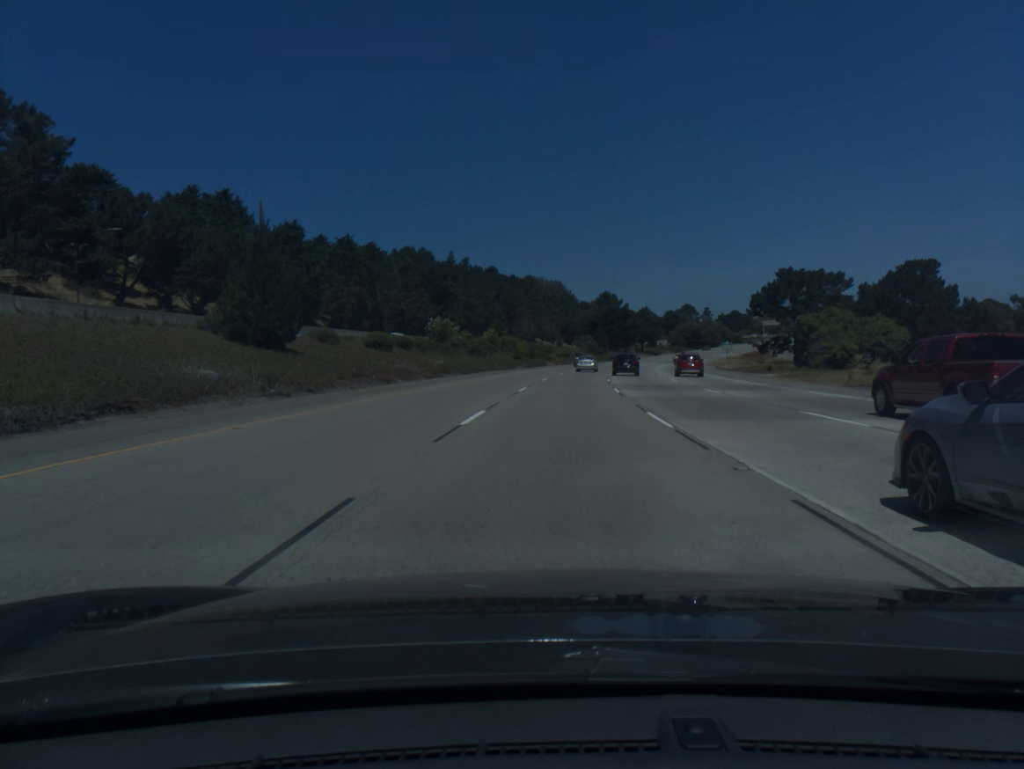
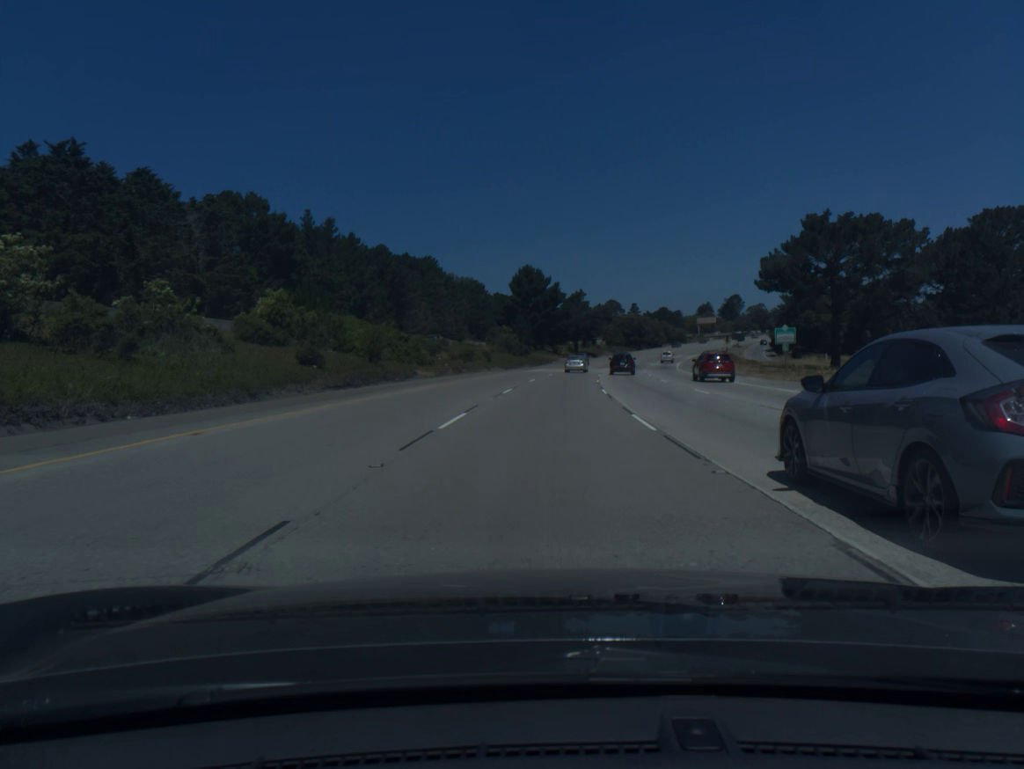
(+3.3, +58.8) m; +6°
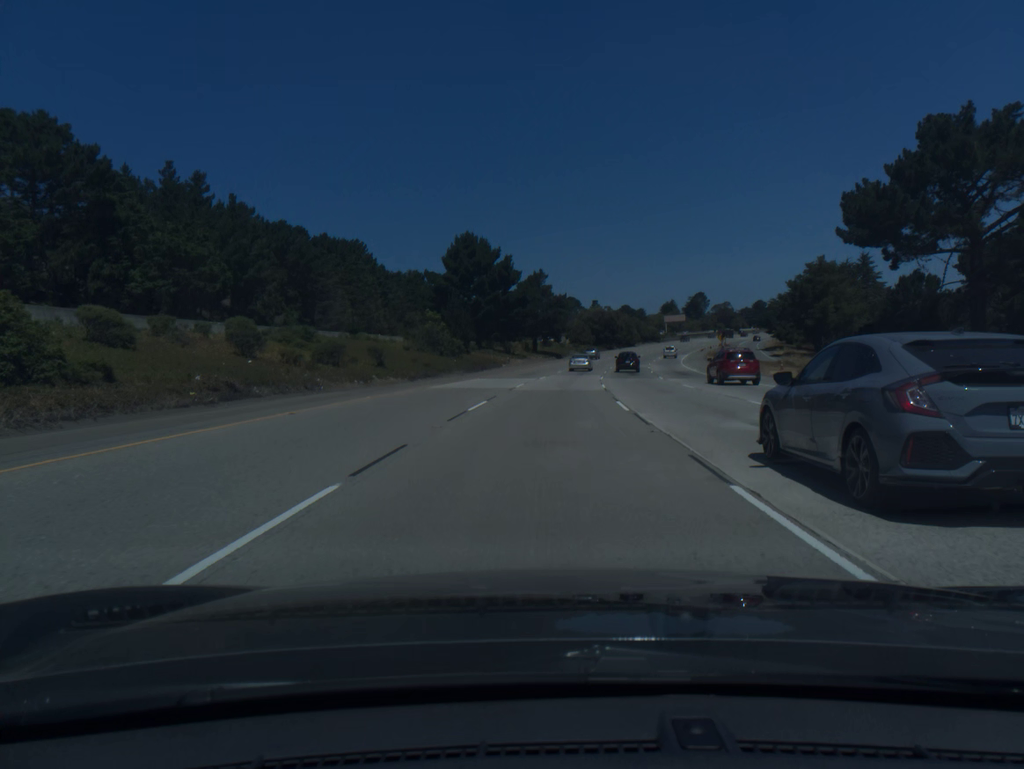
(+1.2, +39.0) m; +3°
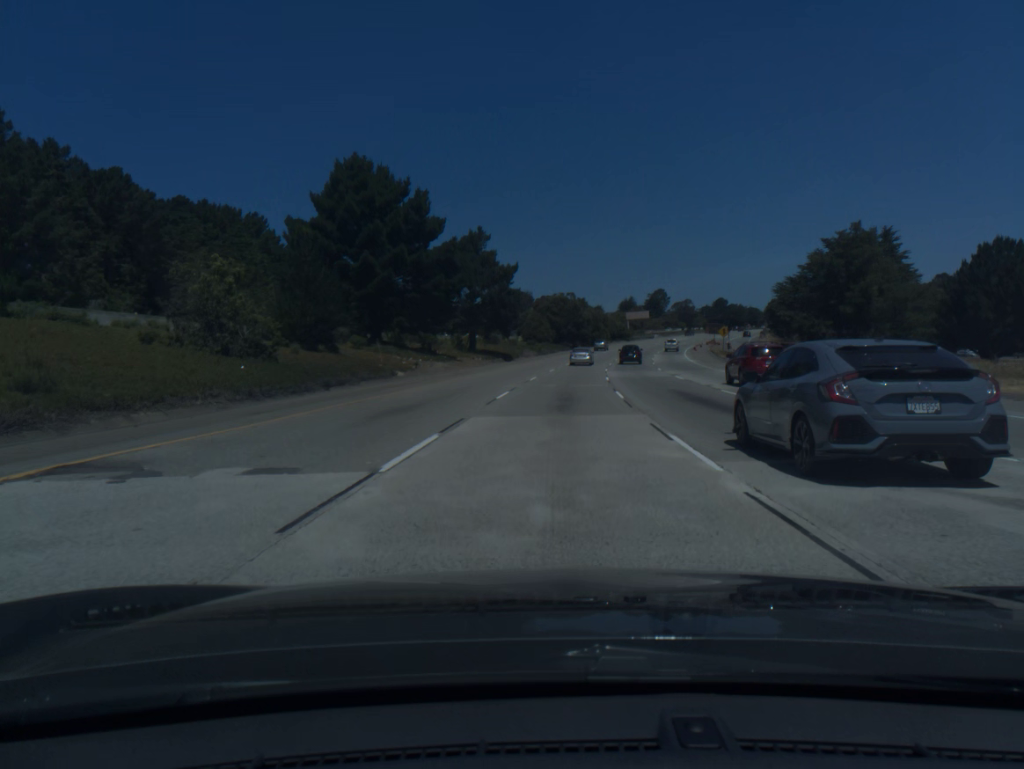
(+1.2, +38.9) m; +3°
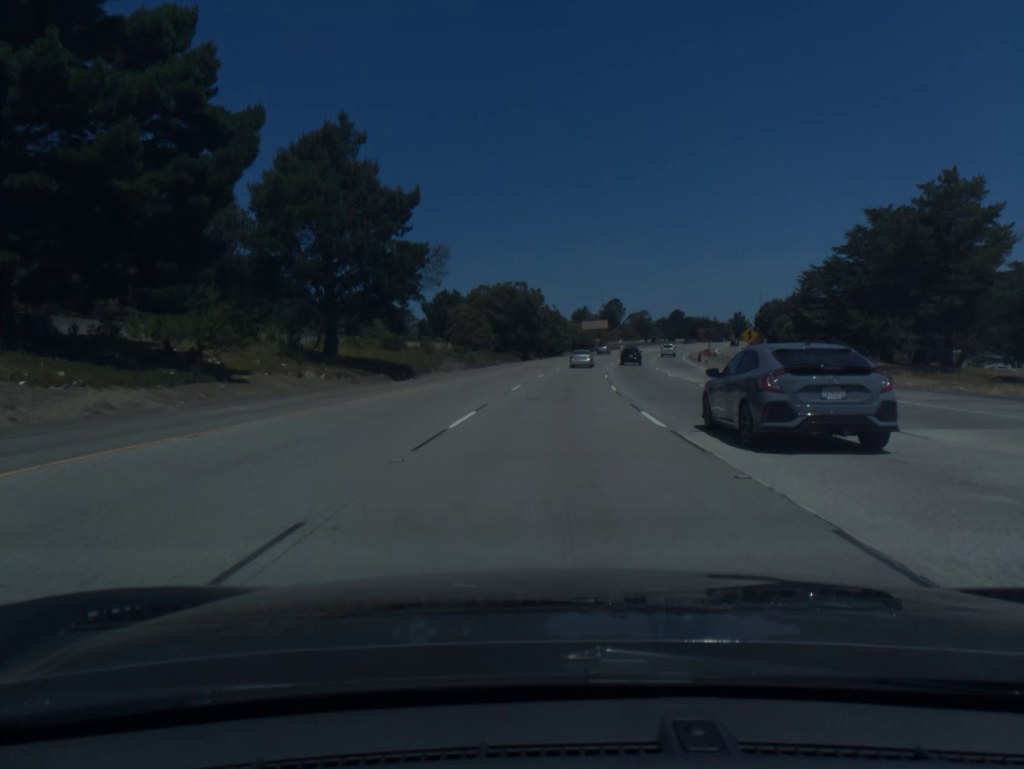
(+1.3, +38.6) m; +4°
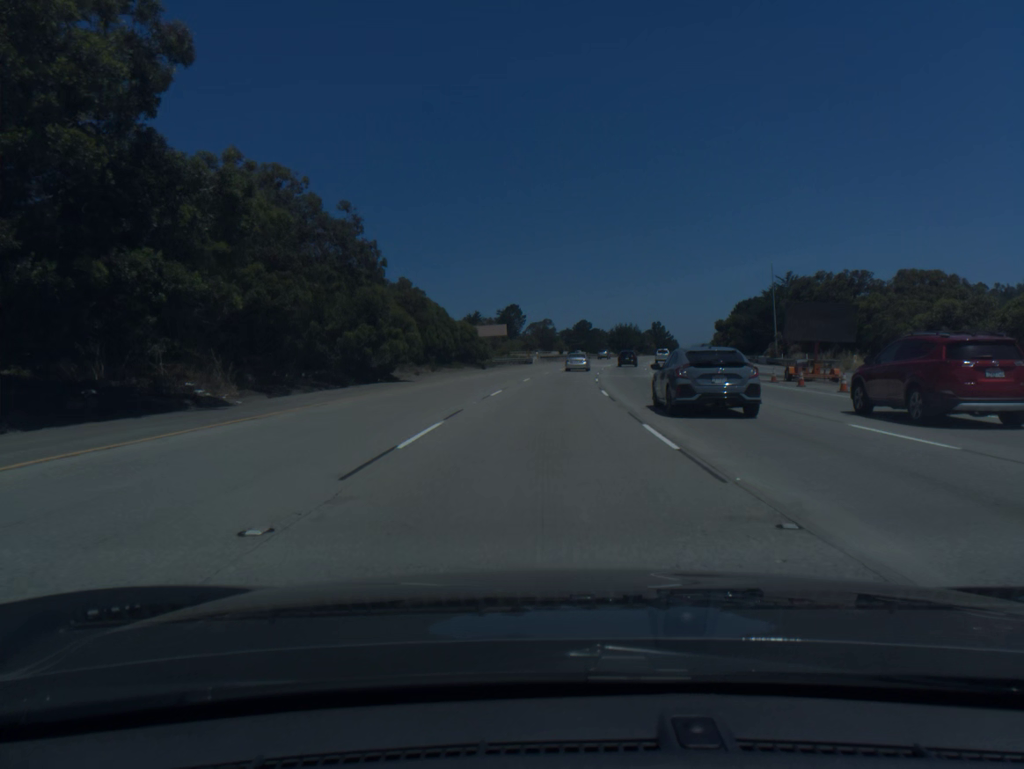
(+5.1, +76.0) m; +8°
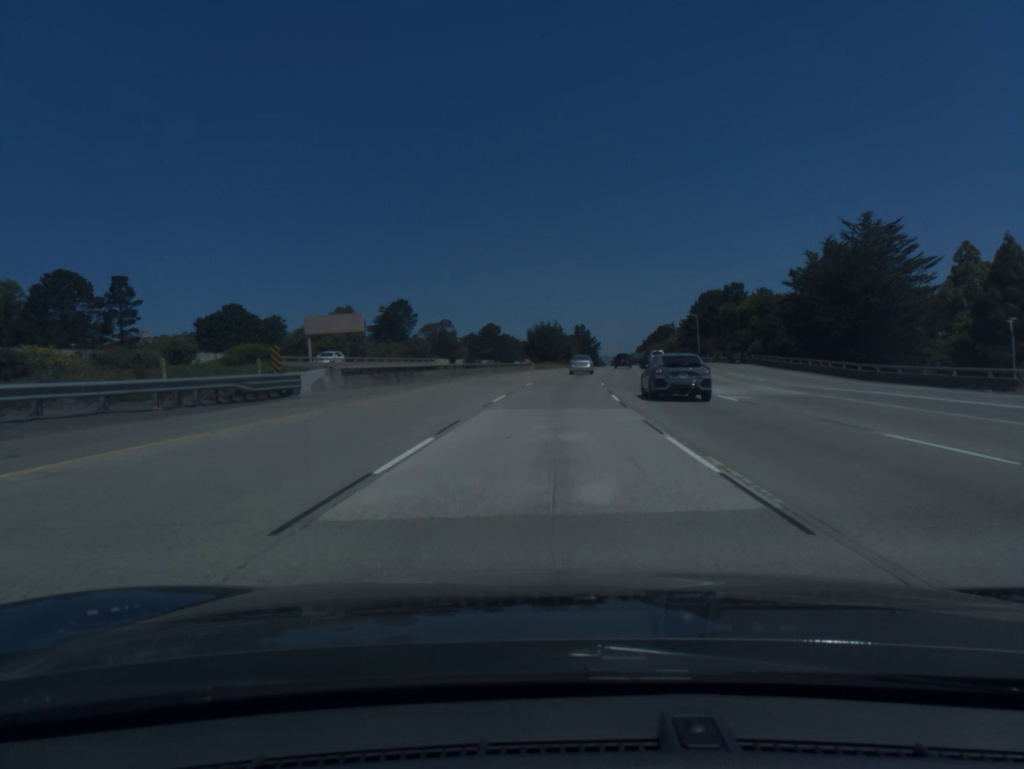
(+4.2, +74.5) m; +7°
